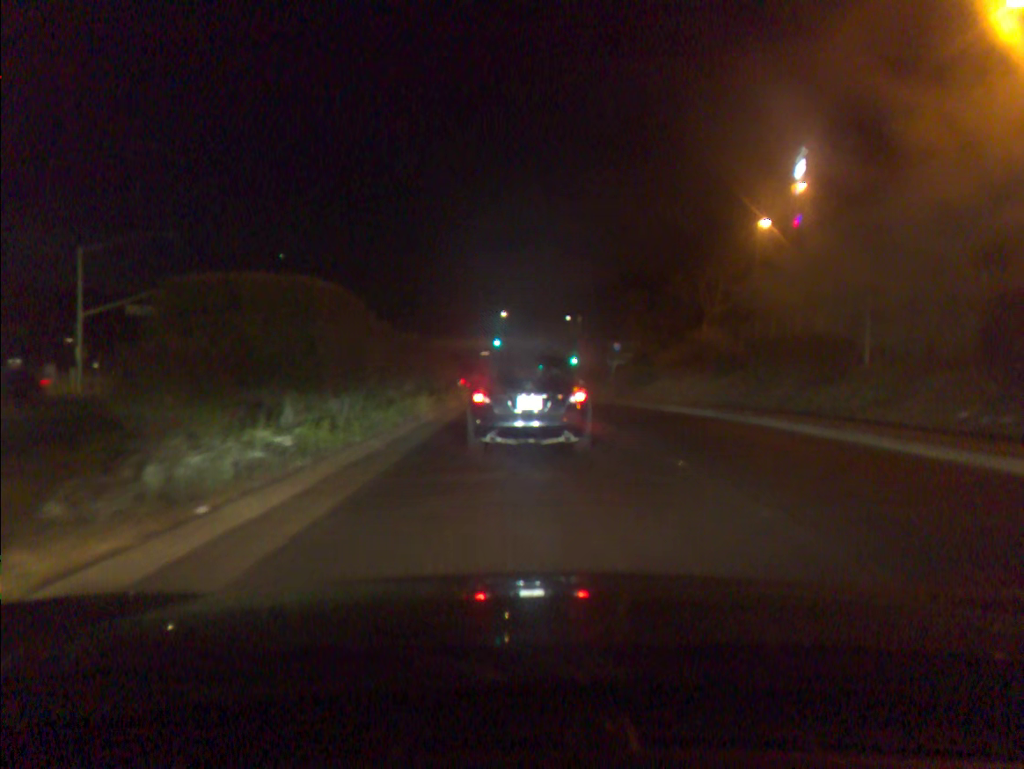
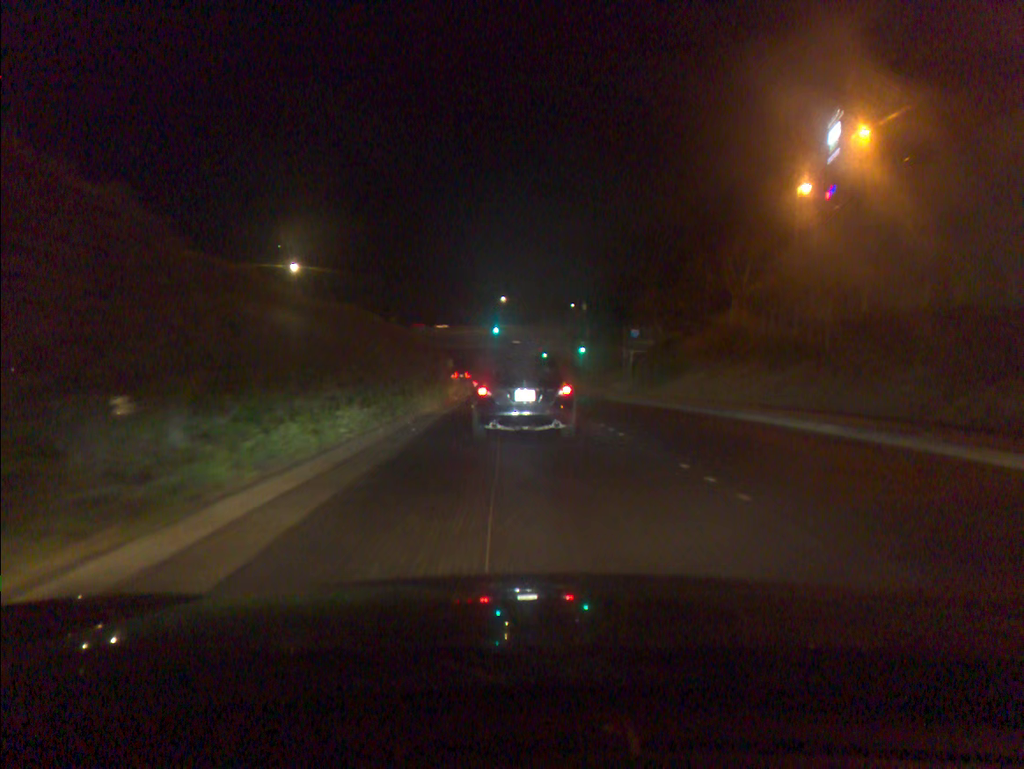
(0.0, +9.2) m; 0°
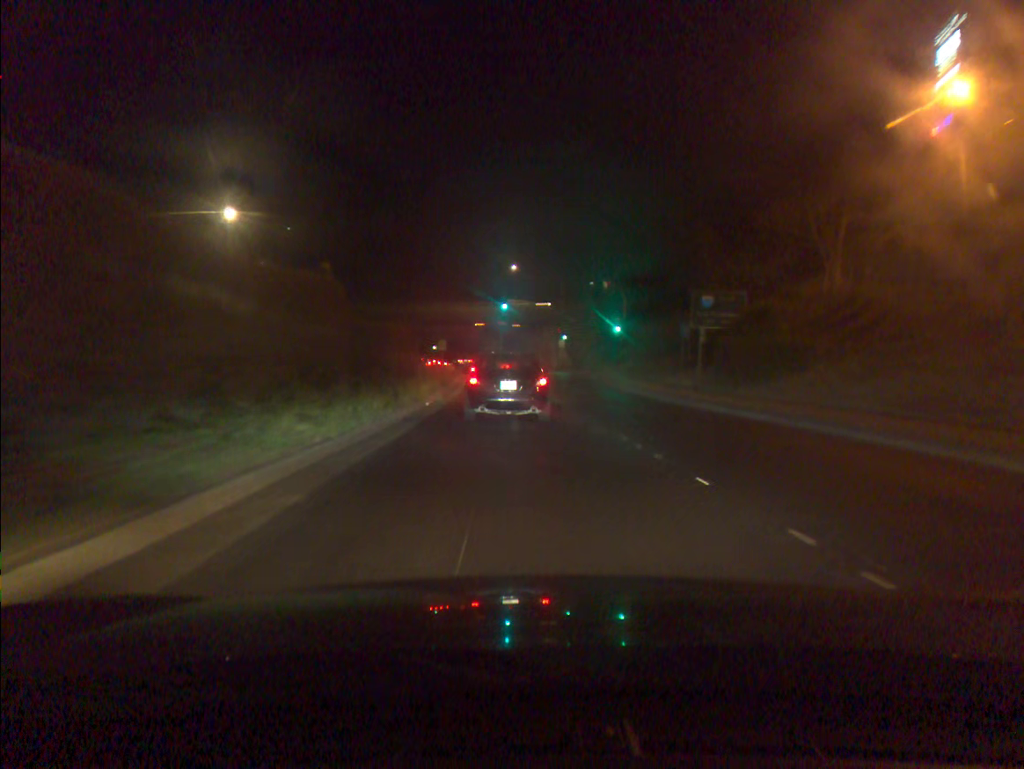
(-0.2, +18.5) m; -1°
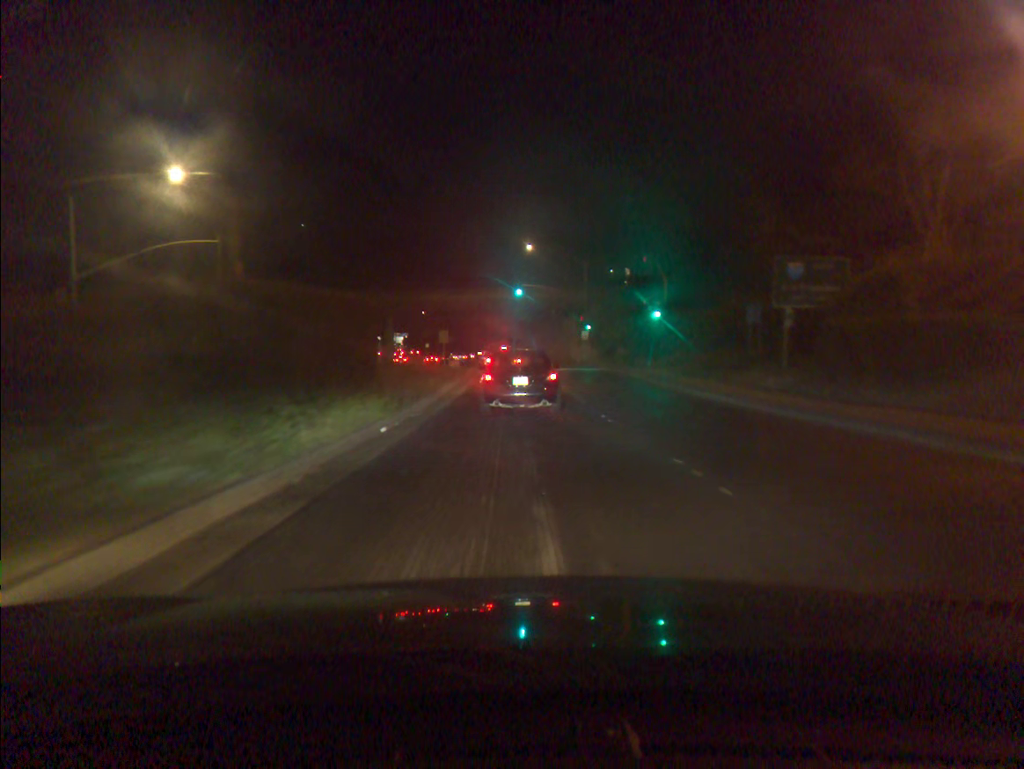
(-0.1, +10.4) m; -1°
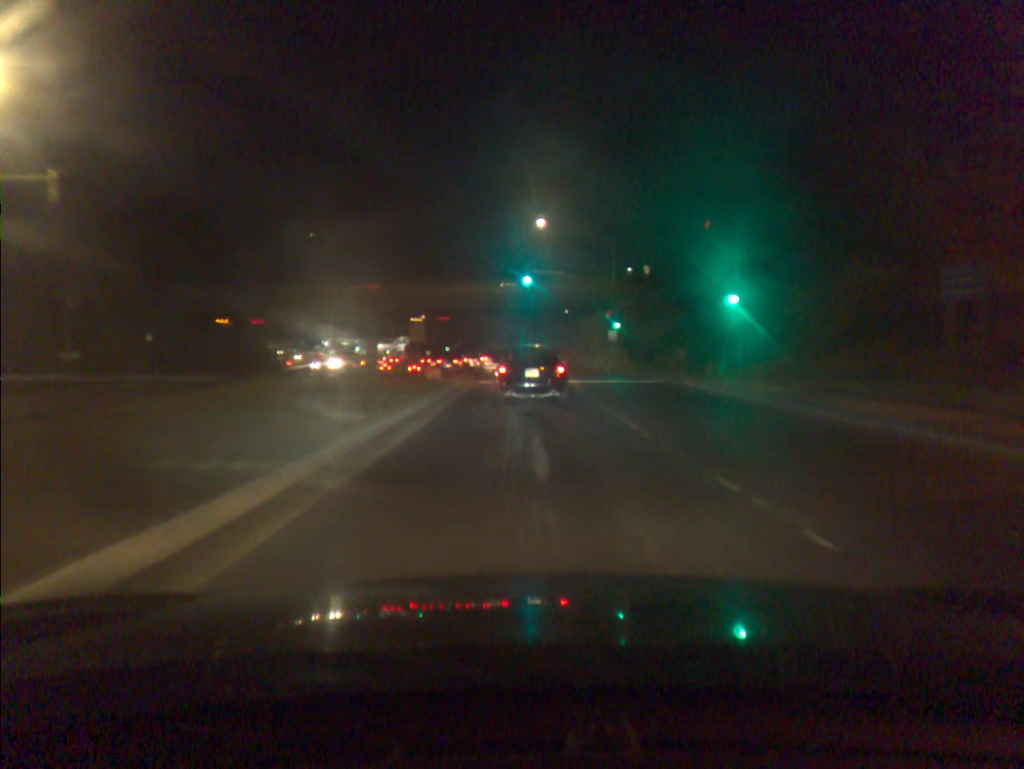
(-0.2, +16.5) m; -1°
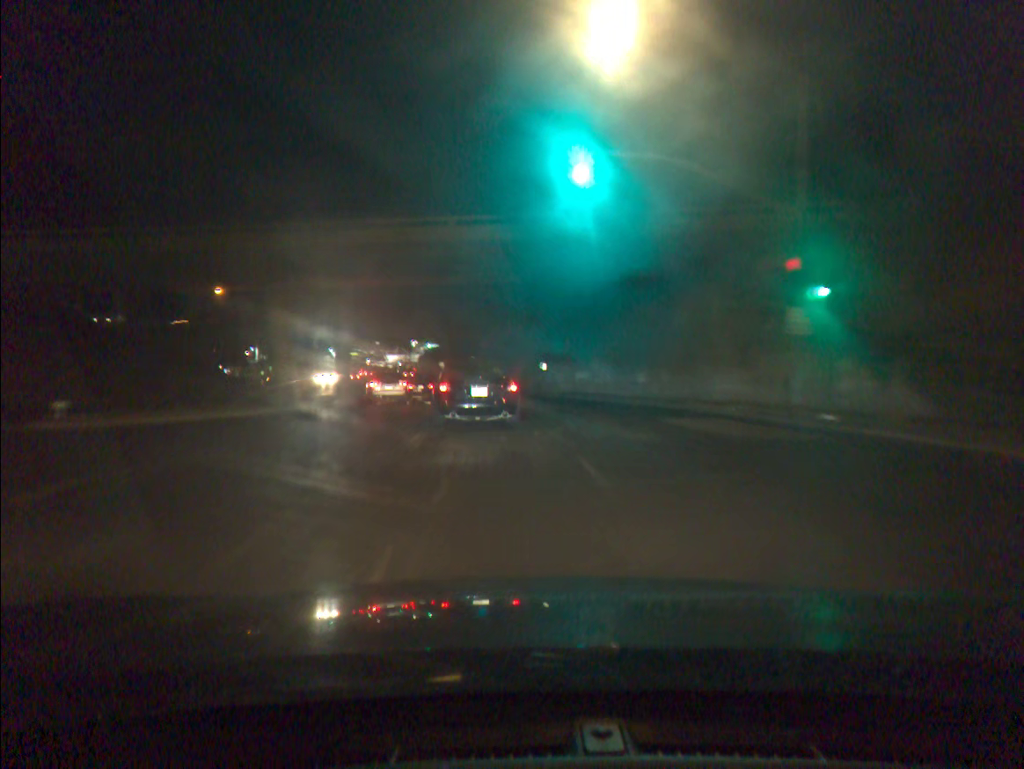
(0.0, +33.8) m; -2°
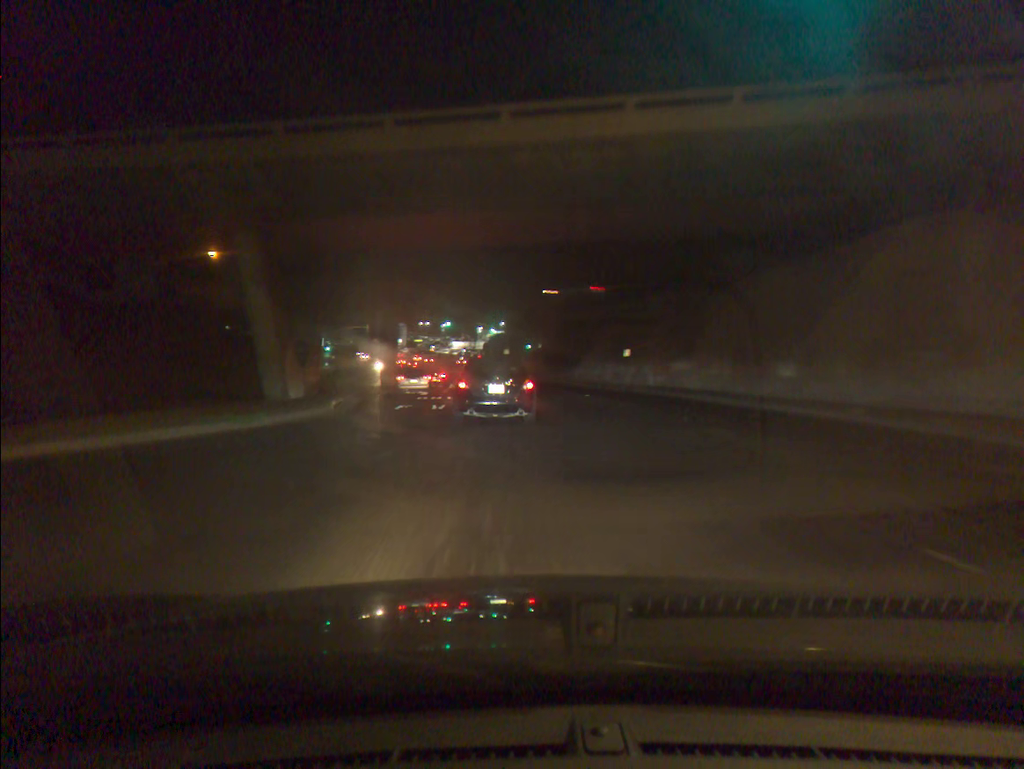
(-0.7, +12.9) m; -5°
